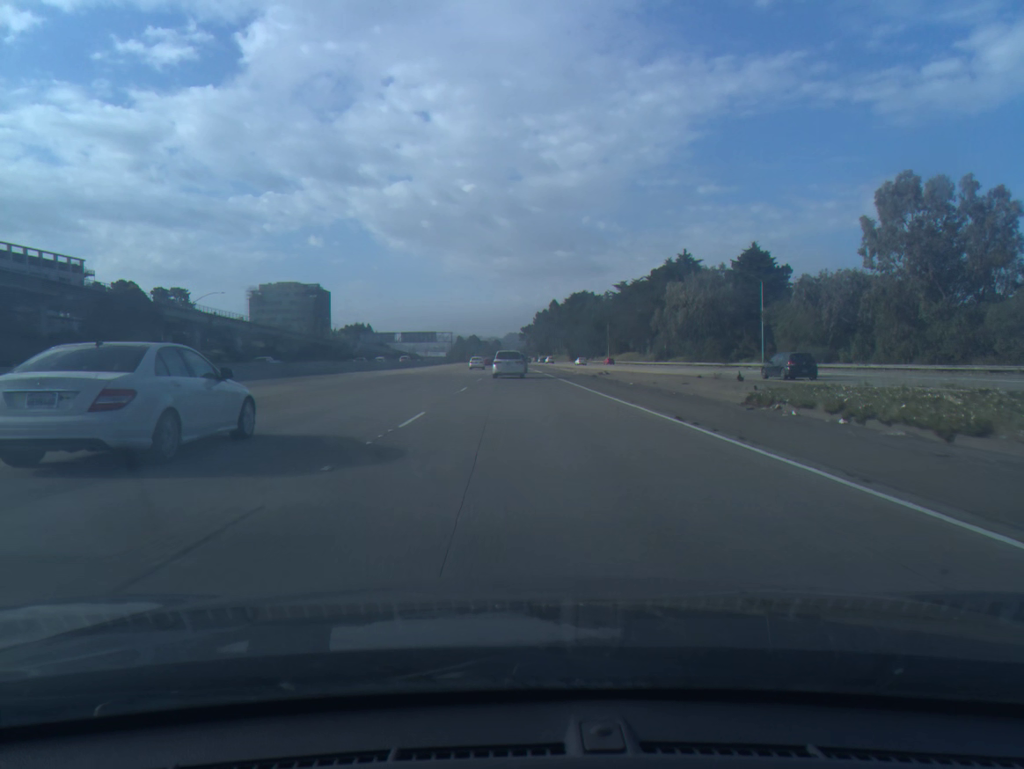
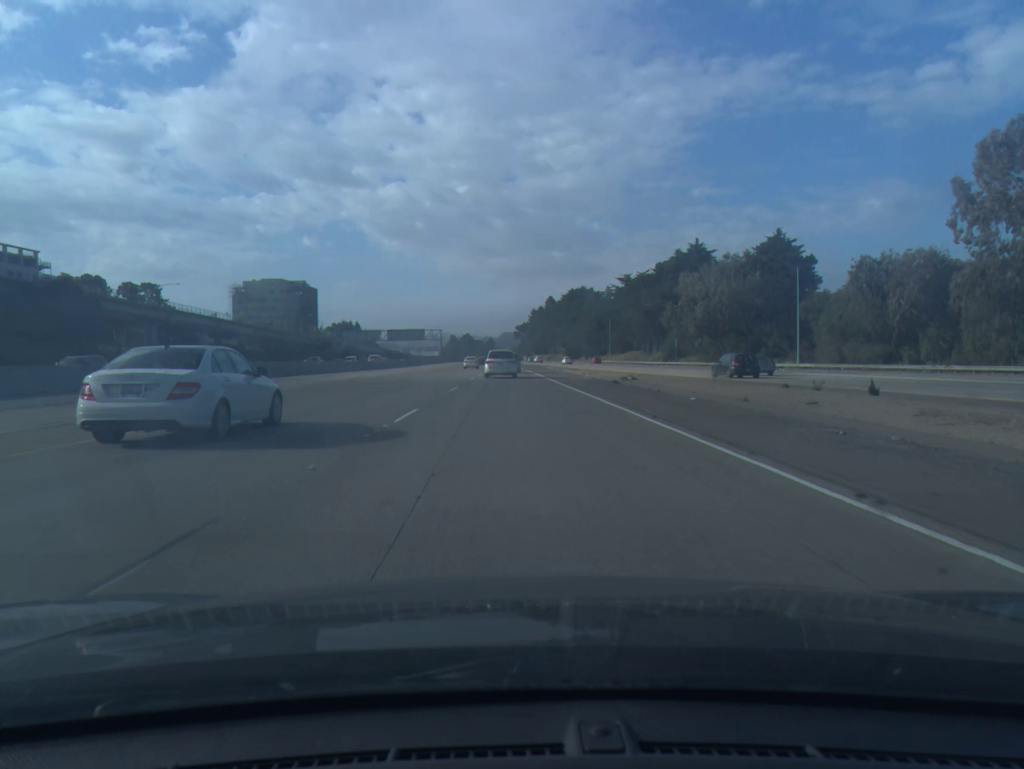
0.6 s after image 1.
(+0.1, +14.7) m; 0°
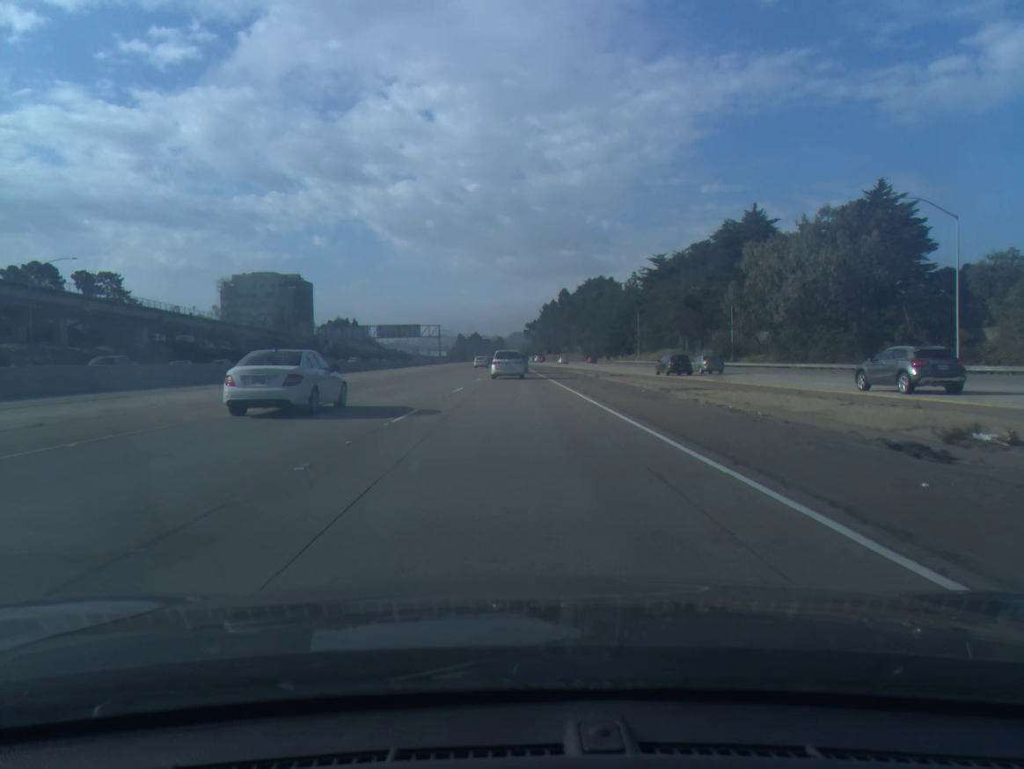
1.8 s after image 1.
(-0.1, +29.2) m; -1°
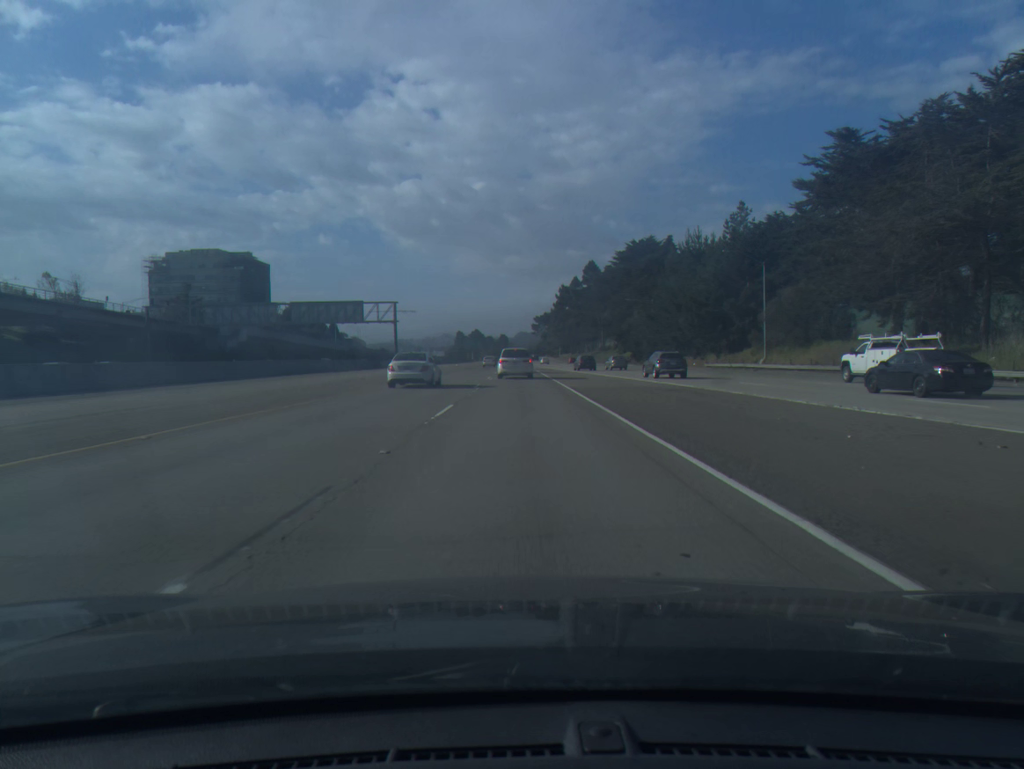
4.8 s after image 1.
(-0.8, +72.7) m; 0°
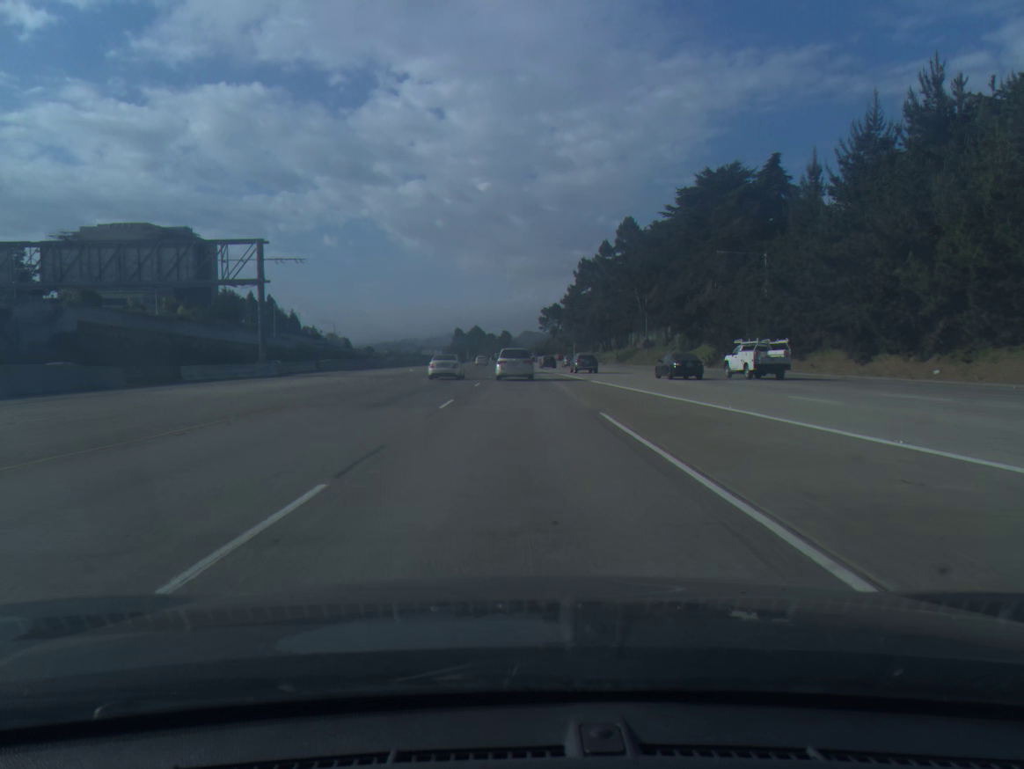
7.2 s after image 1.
(-0.1, +56.7) m; 0°
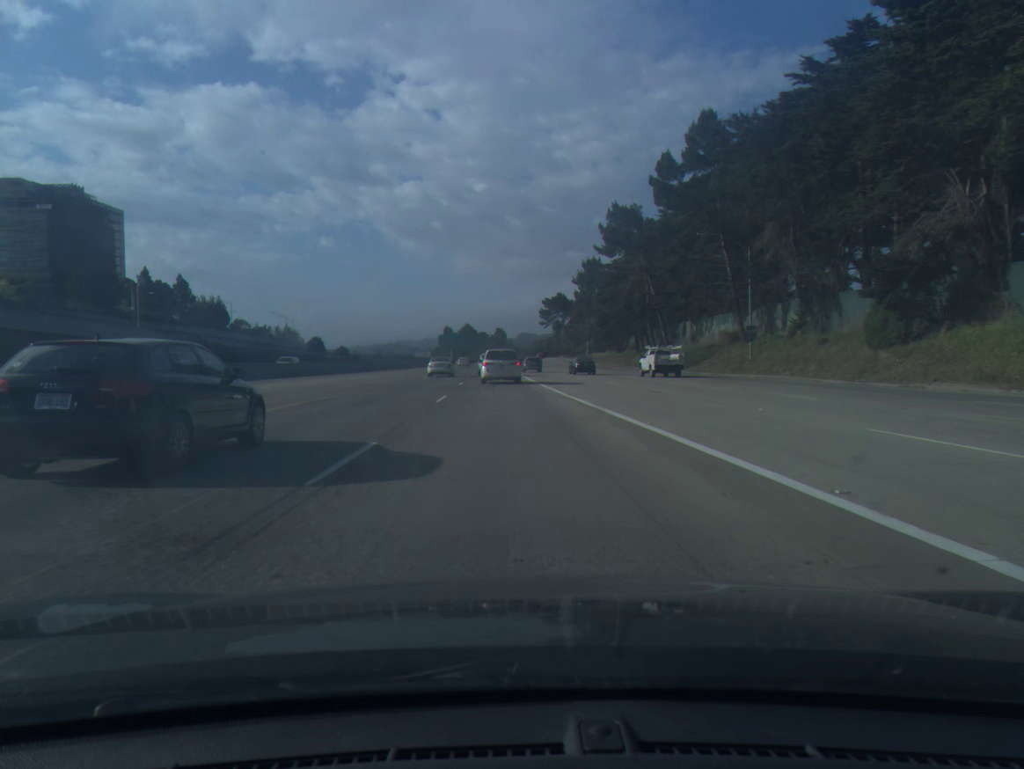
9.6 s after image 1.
(+0.1, +54.8) m; 0°
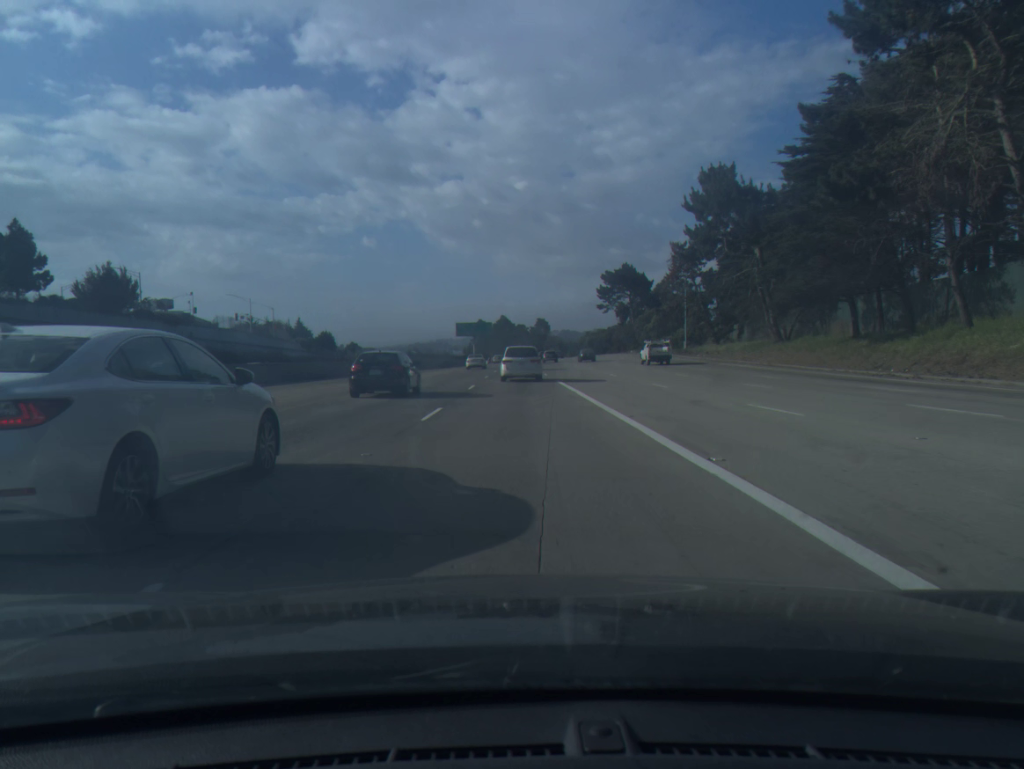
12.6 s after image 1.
(-2.0, +65.8) m; -3°
